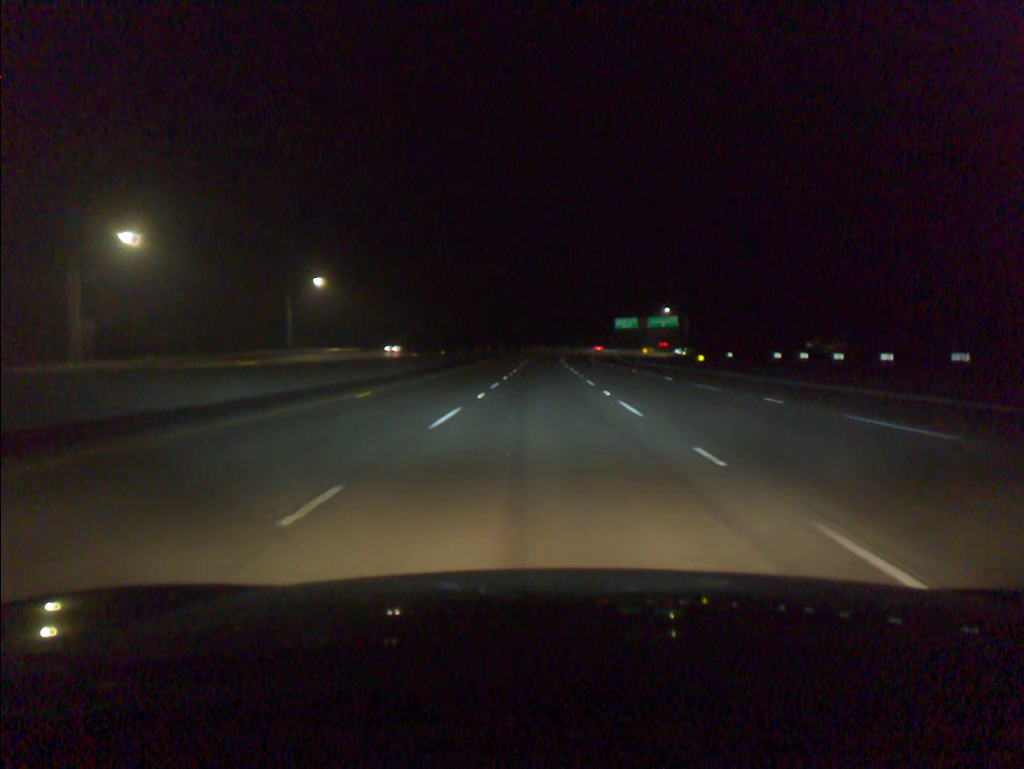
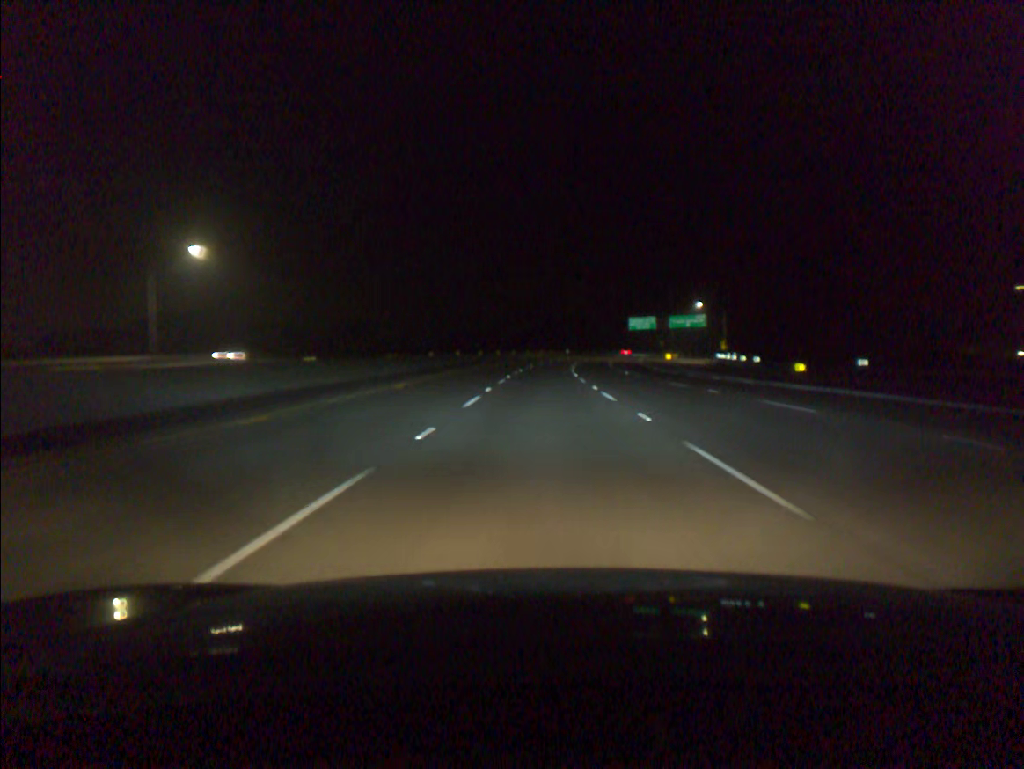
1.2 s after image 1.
(+0.1, +37.5) m; 0°
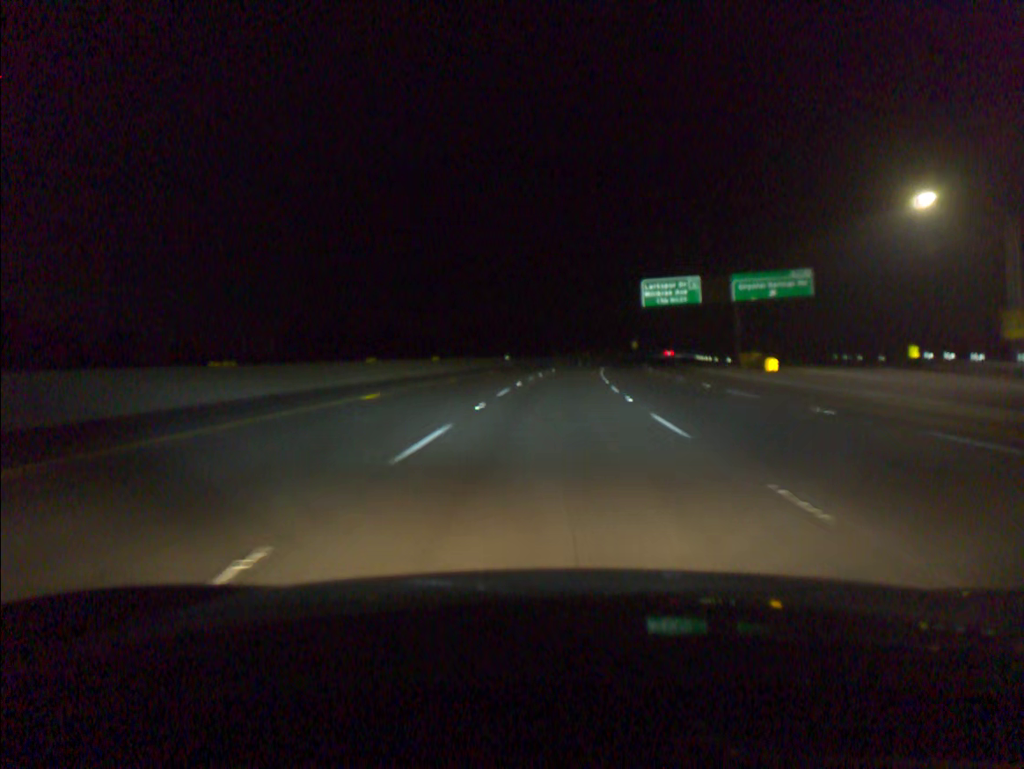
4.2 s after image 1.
(+2.4, +94.1) m; +5°
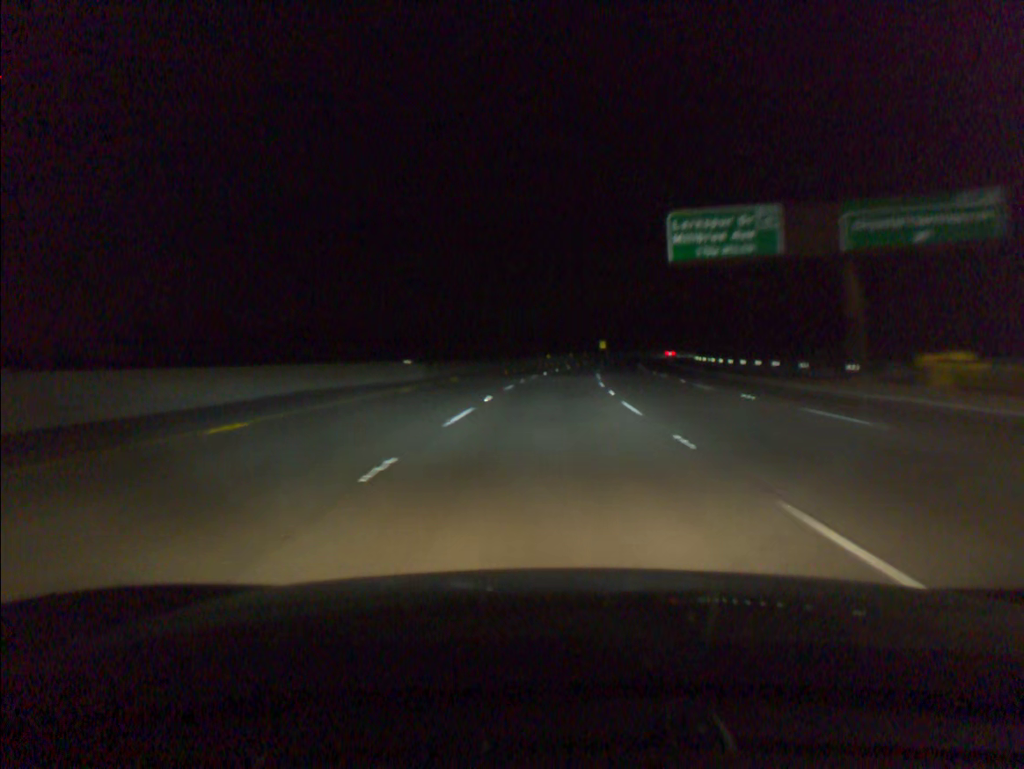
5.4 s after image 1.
(+1.2, +37.9) m; +3°
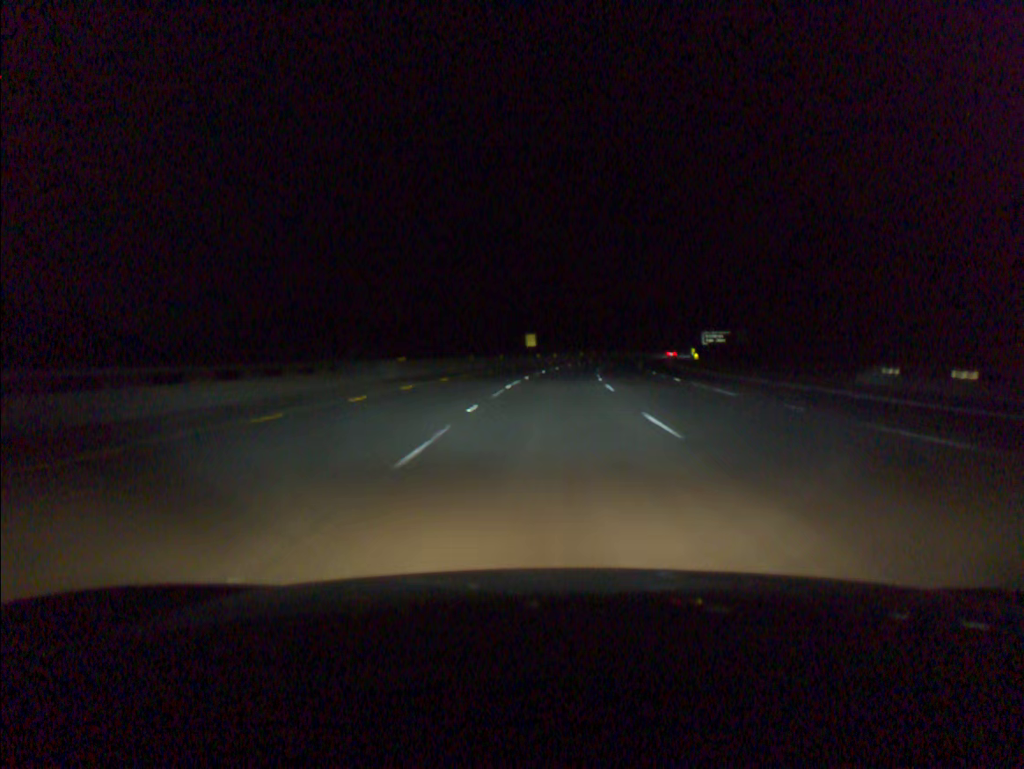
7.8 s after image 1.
(+3.9, +76.1) m; +6°
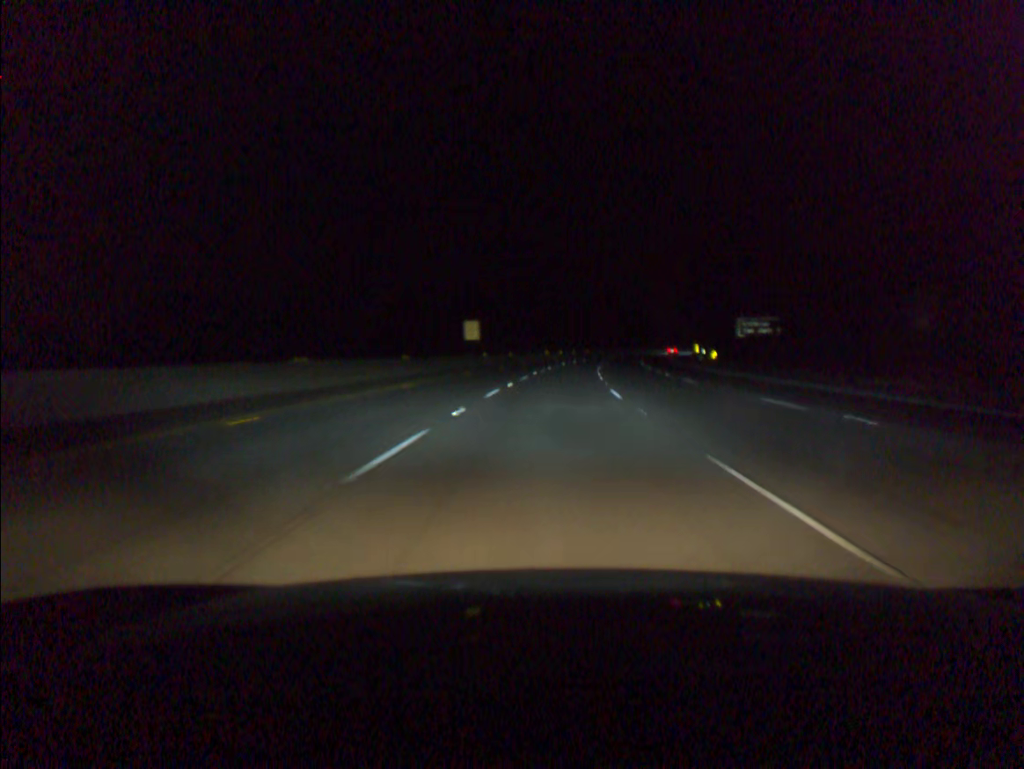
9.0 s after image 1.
(+1.0, +38.2) m; +3°
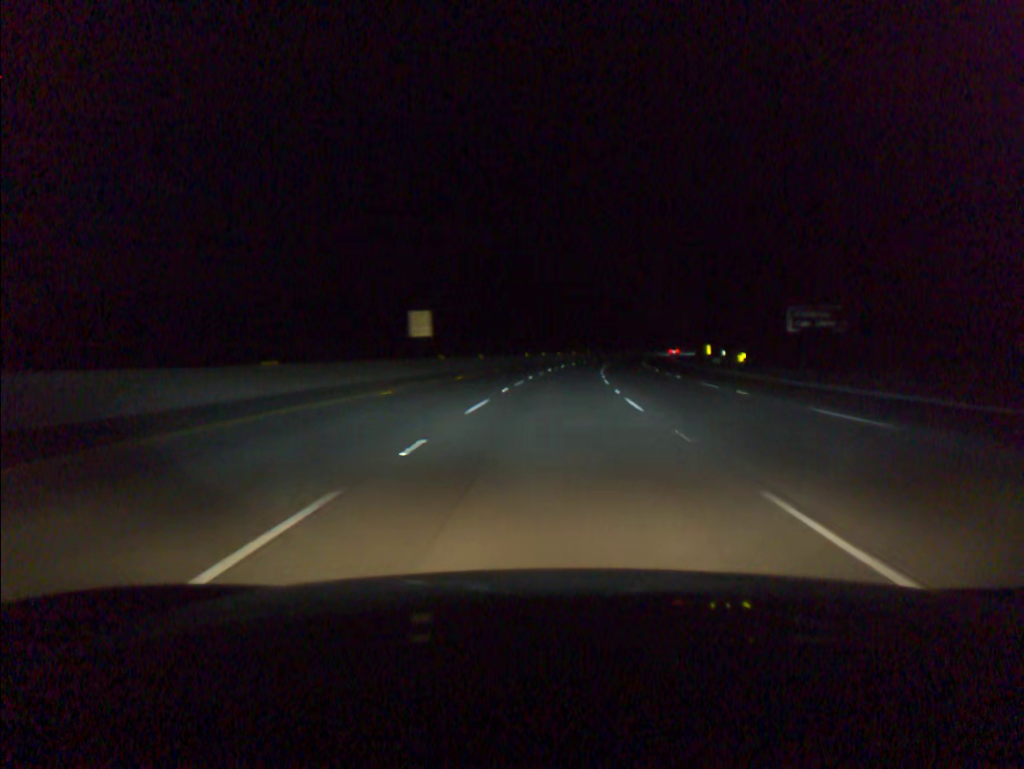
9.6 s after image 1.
(+0.3, +19.1) m; +1°
